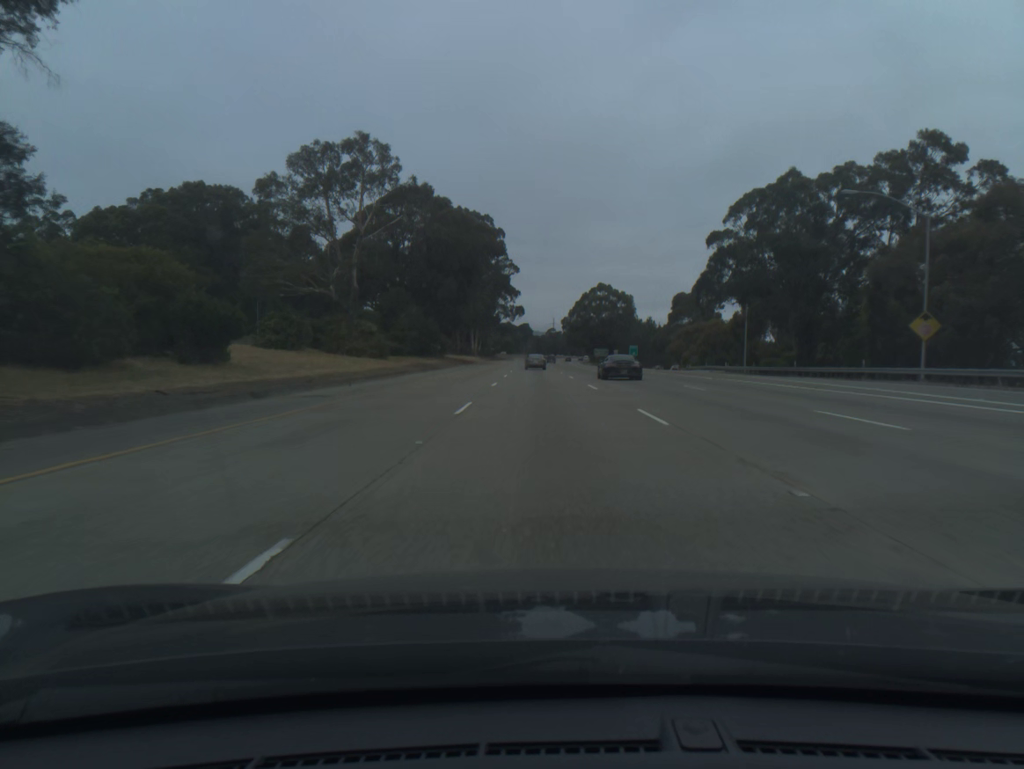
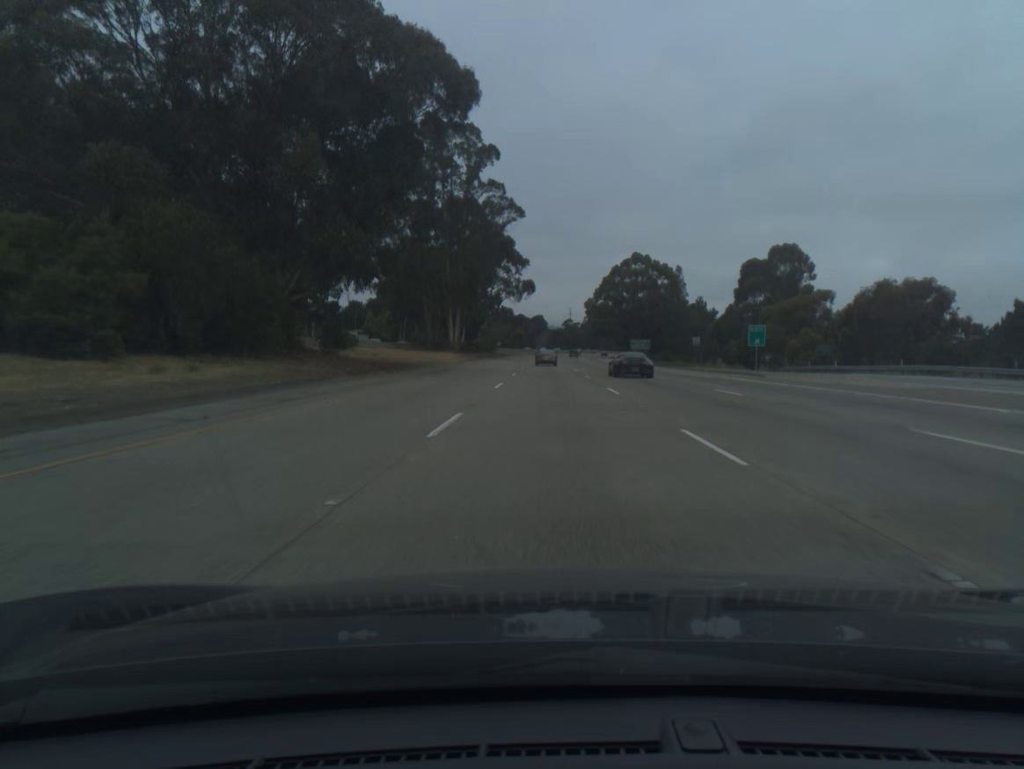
(-0.9, +62.9) m; -1°
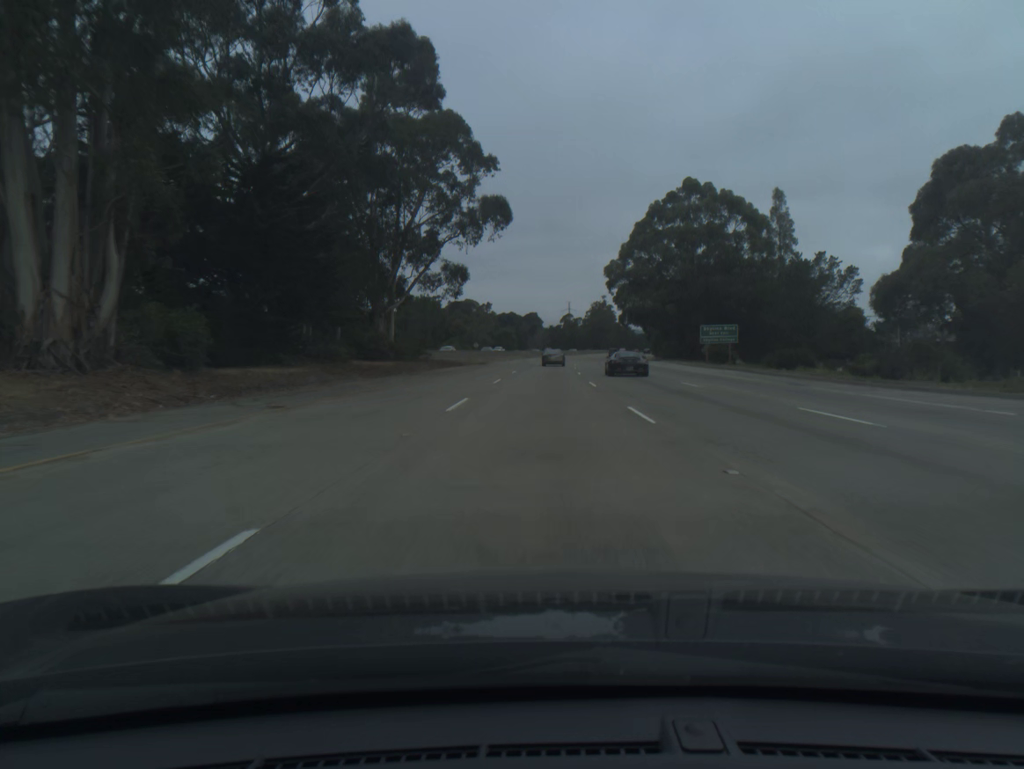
(+0.5, +82.8) m; 0°
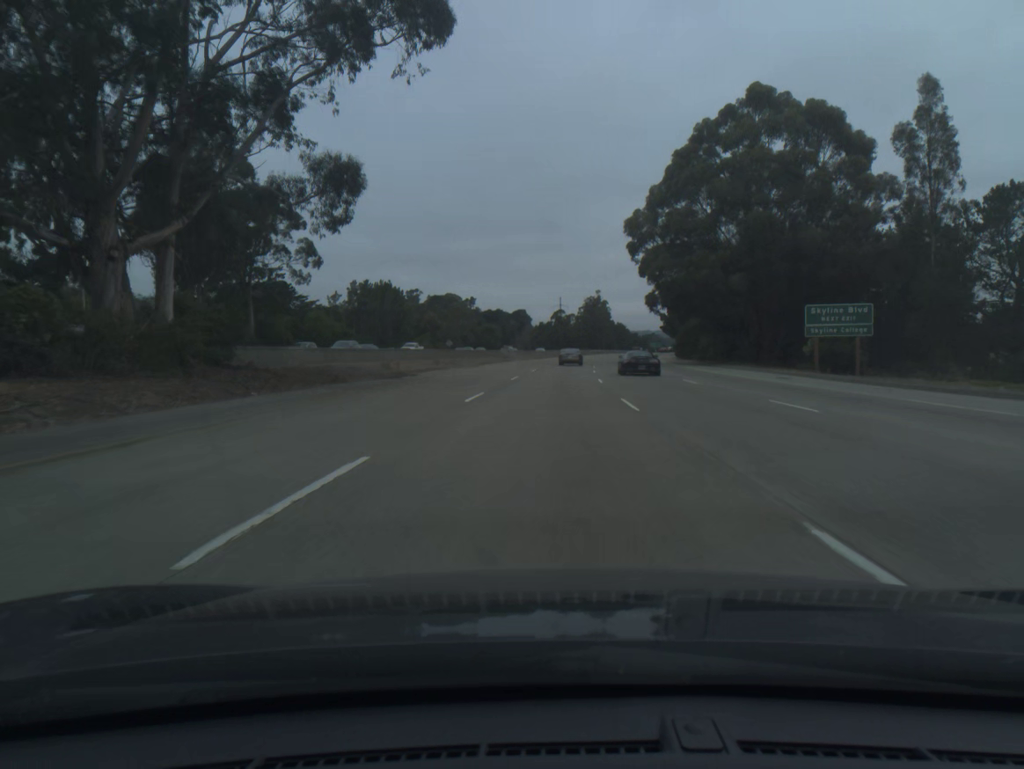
(+0.1, +41.1) m; +1°
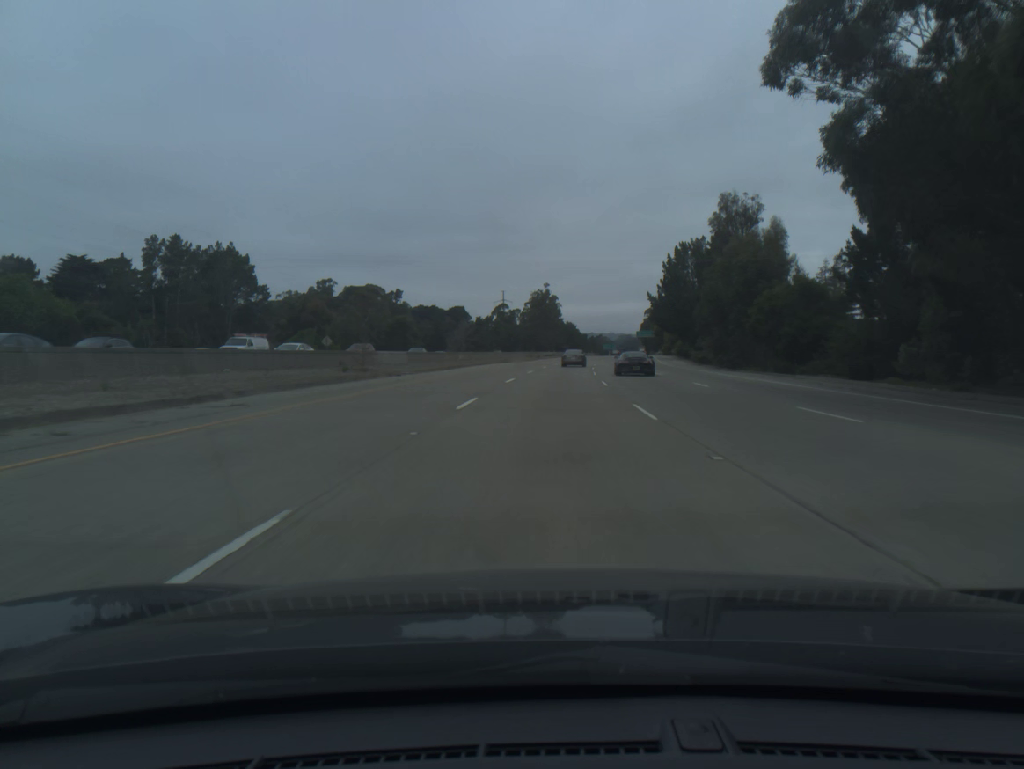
(+2.0, +61.1) m; +4°
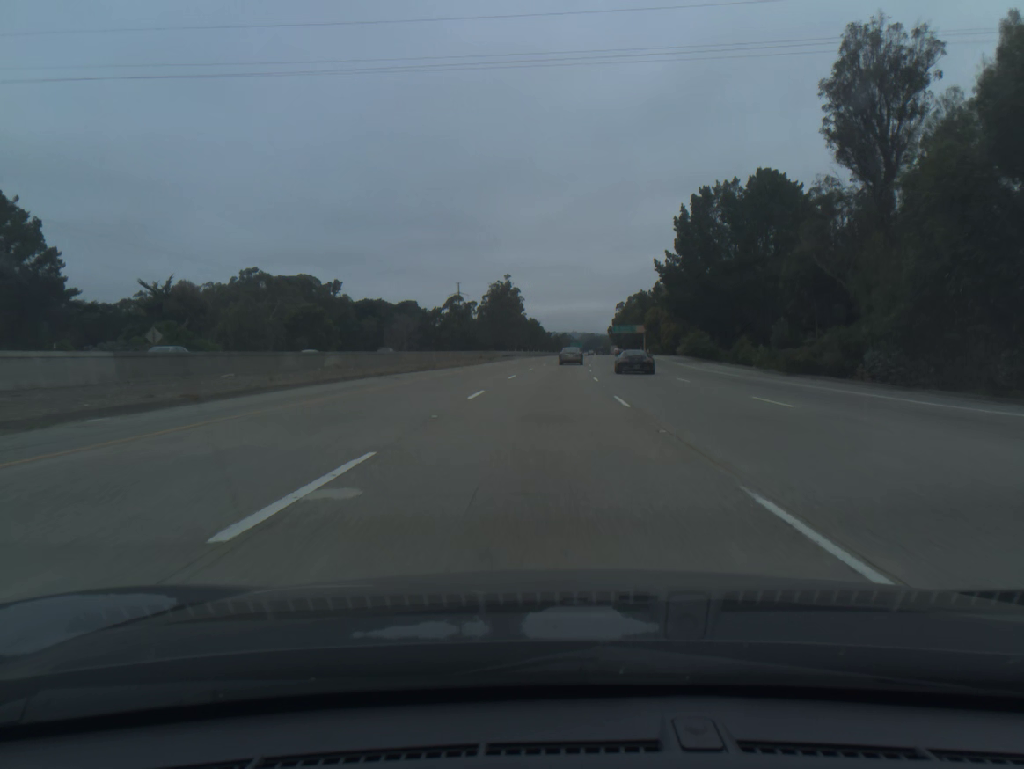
(+1.0, +40.4) m; +3°
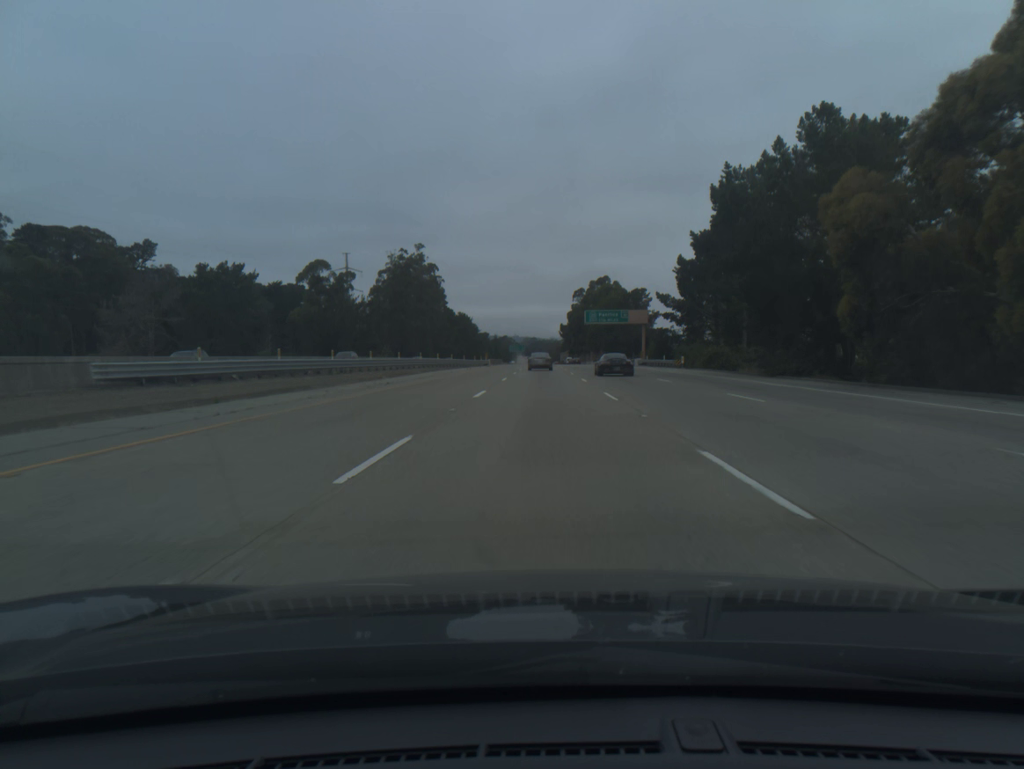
(+4.6, +99.9) m; +4°
